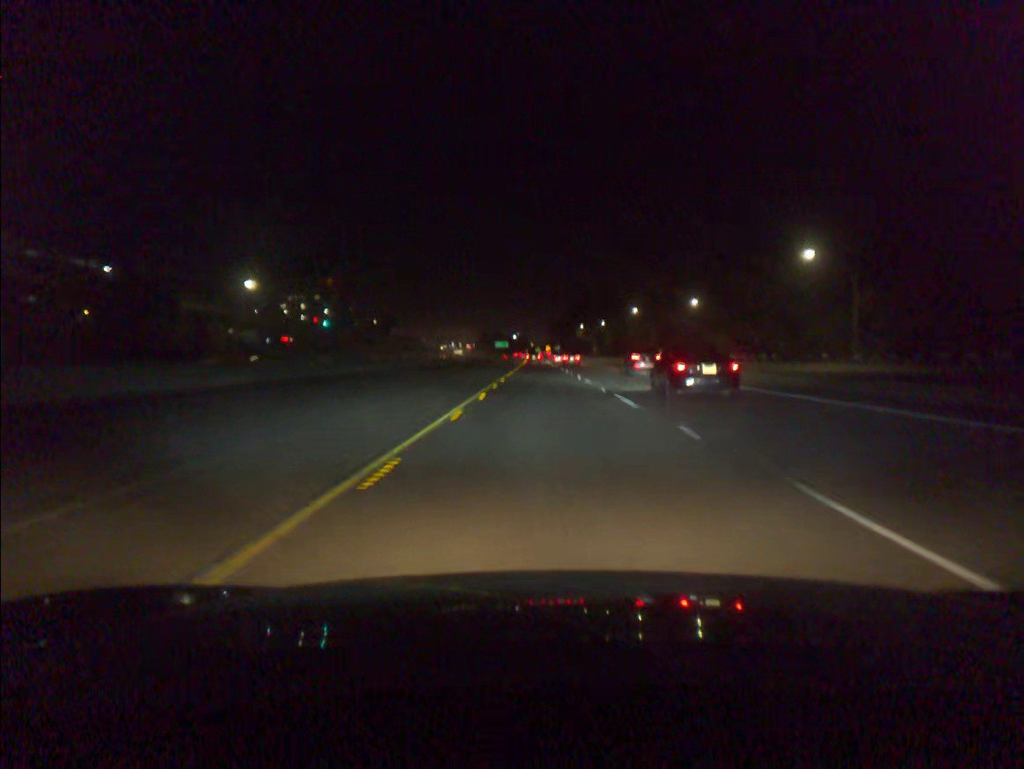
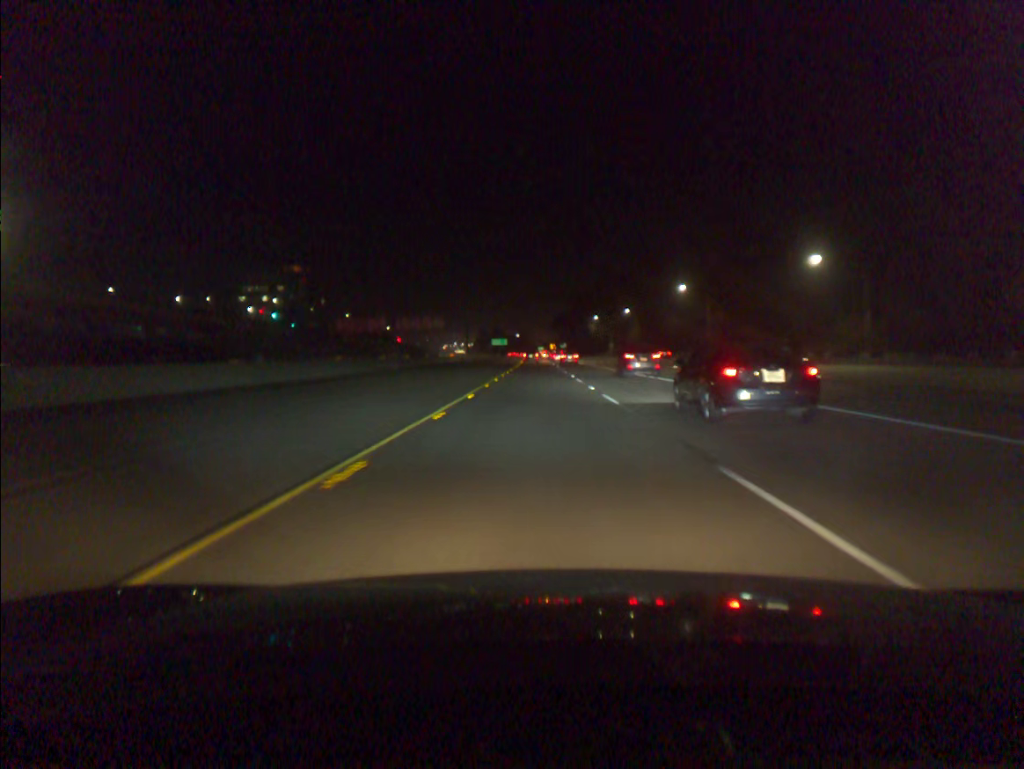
(+0.1, +57.9) m; 0°
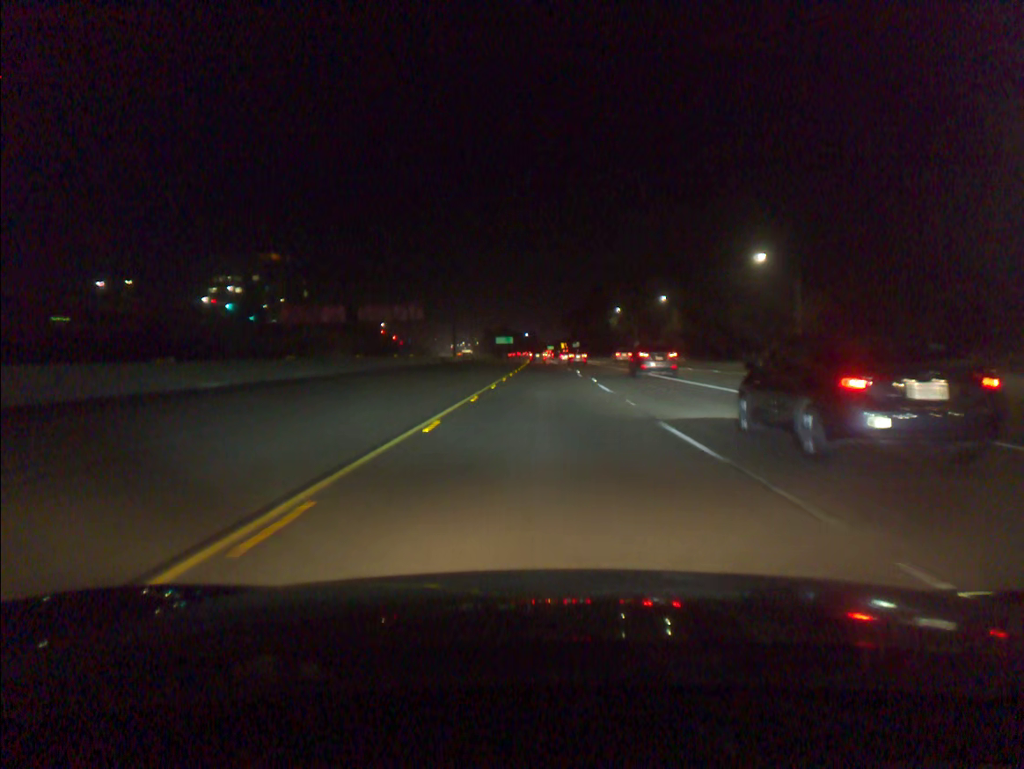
(-0.3, +38.6) m; -1°
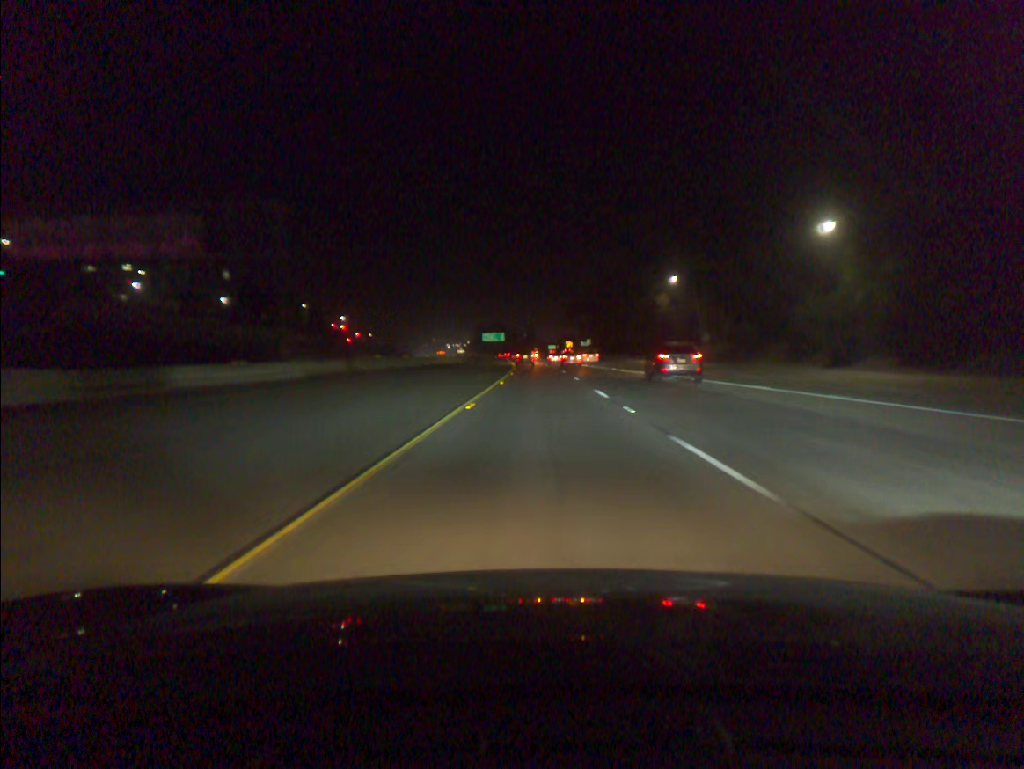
(0.0, +77.0) m; 0°
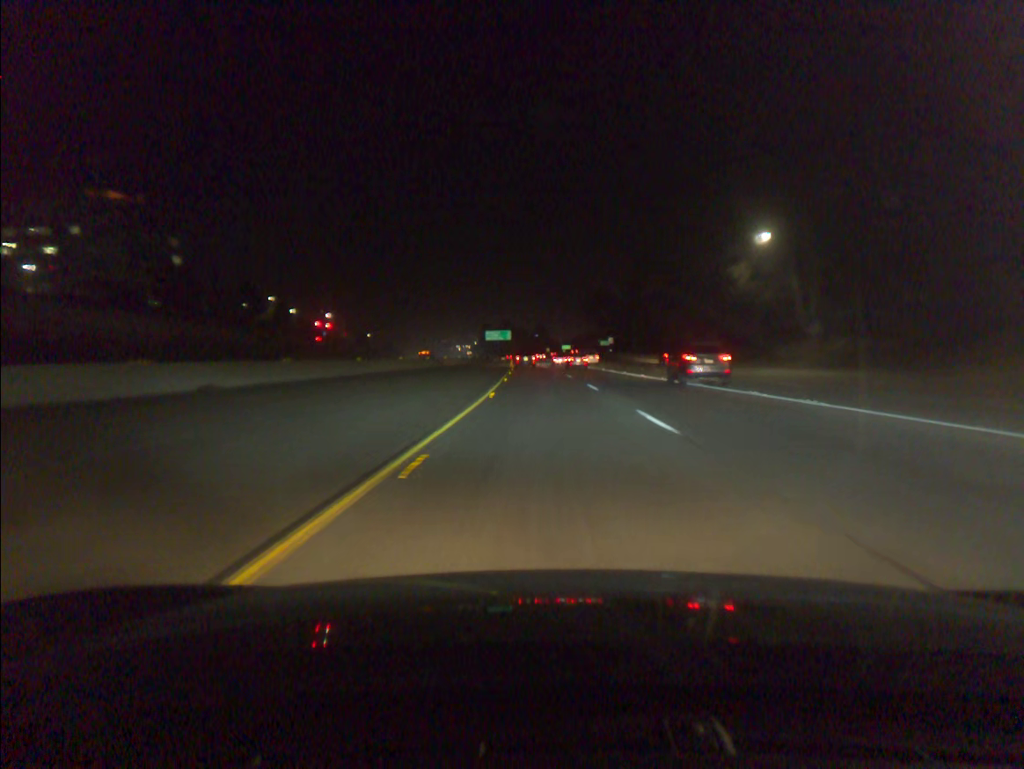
(-0.2, +38.4) m; -1°
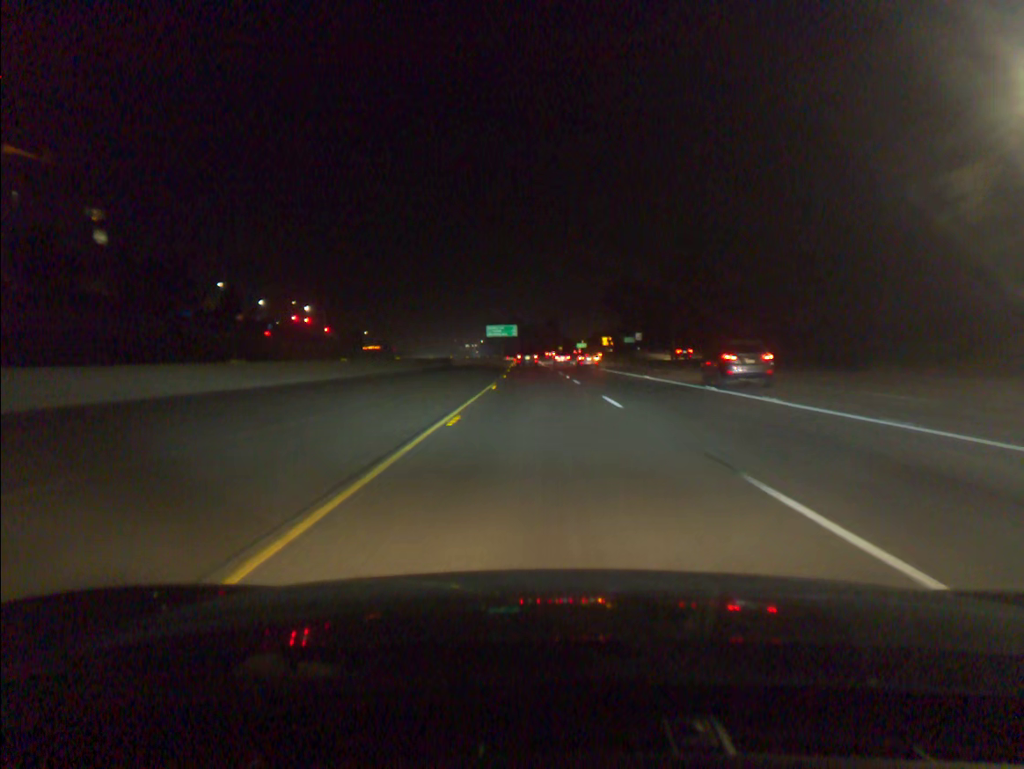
(-0.3, +38.2) m; -1°
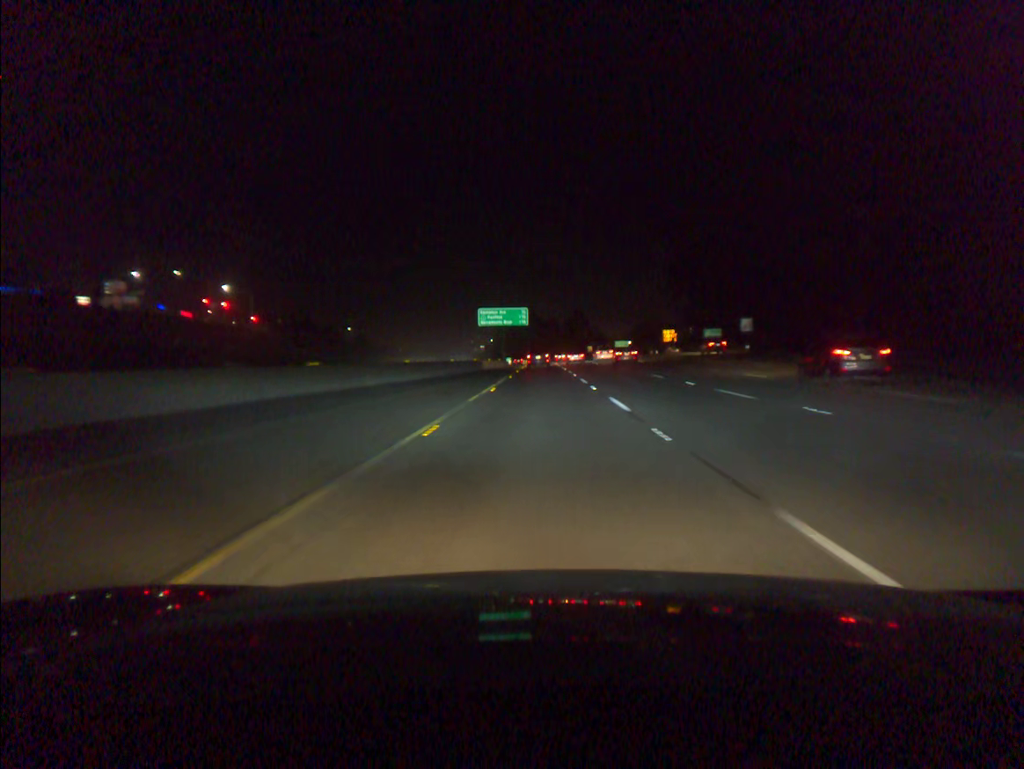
(-1.2, +74.7) m; -1°
